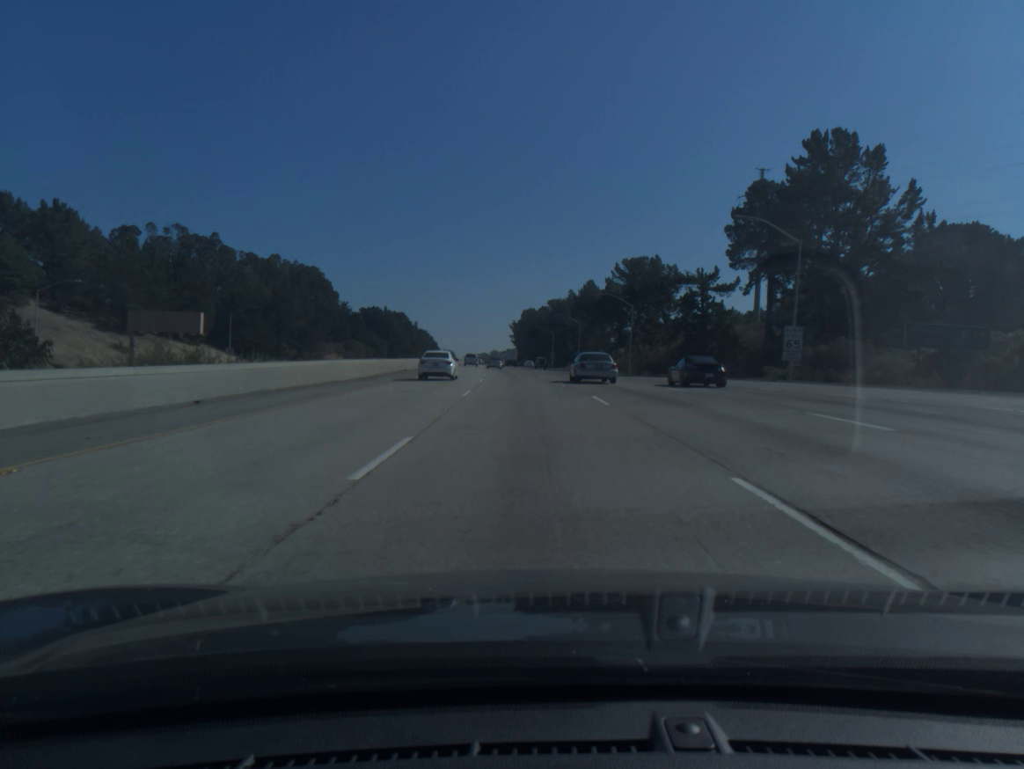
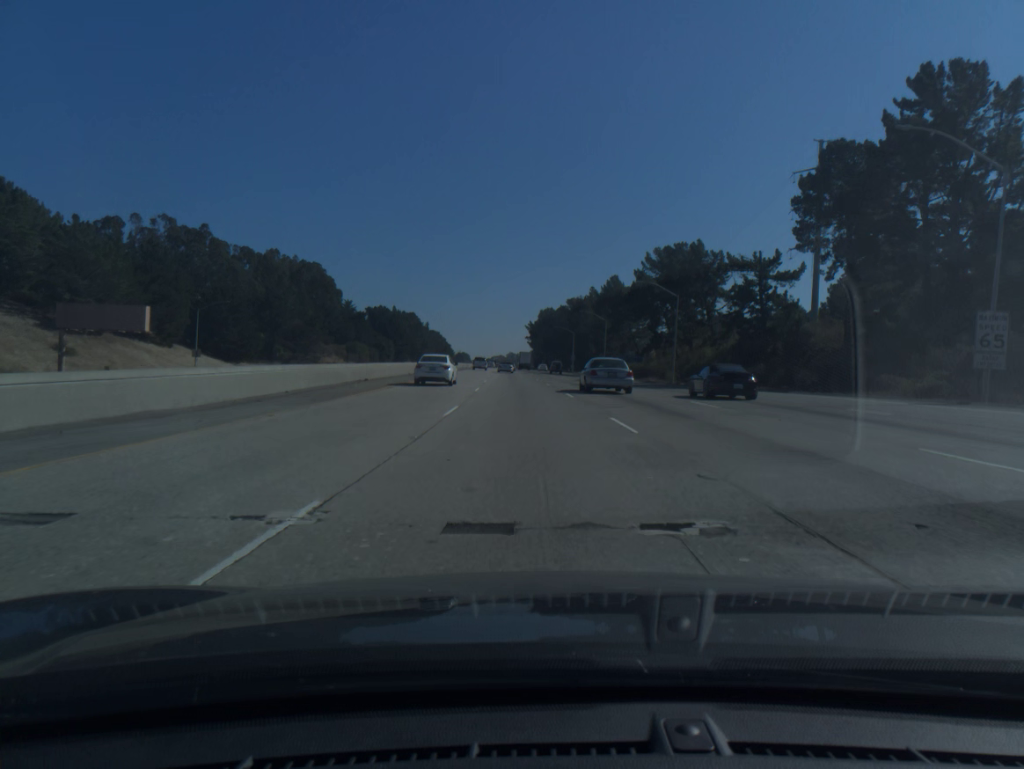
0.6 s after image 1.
(-0.2, +19.3) m; -1°
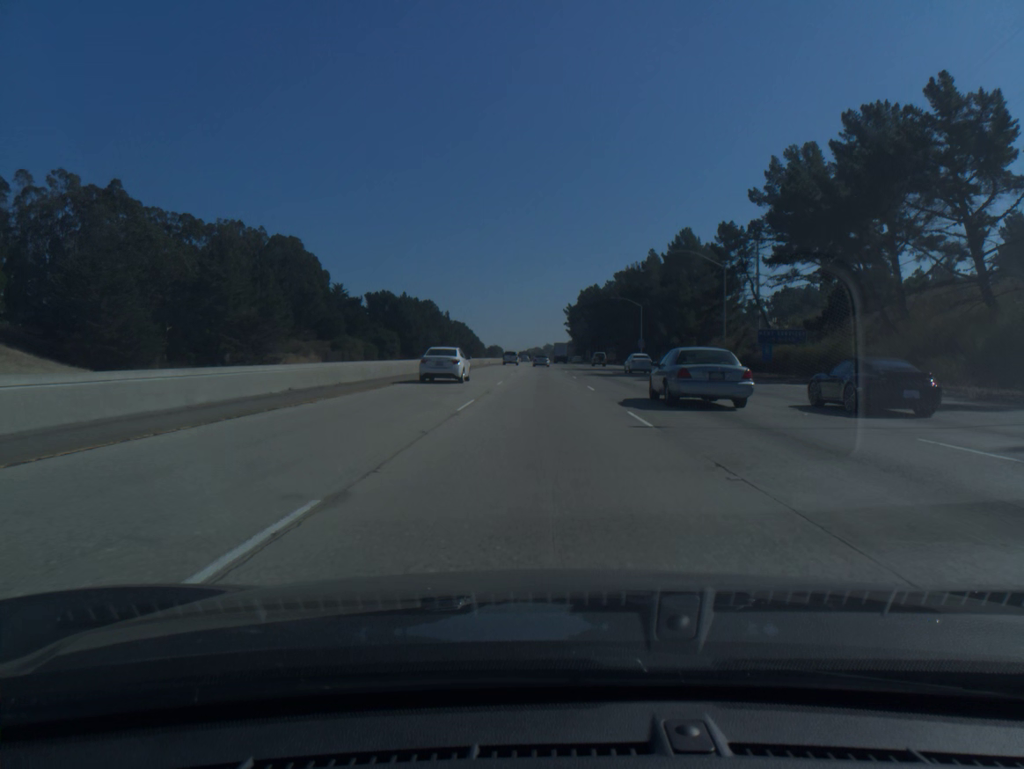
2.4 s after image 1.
(-1.7, +58.6) m; -3°
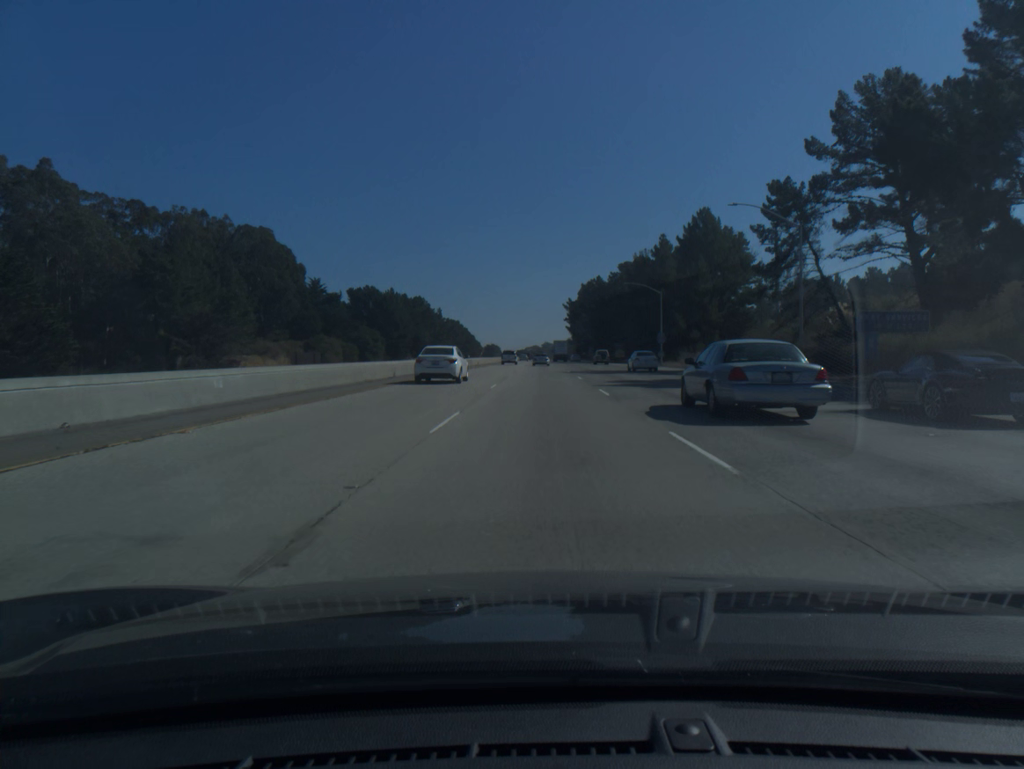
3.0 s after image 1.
(0.0, +19.6) m; 0°
